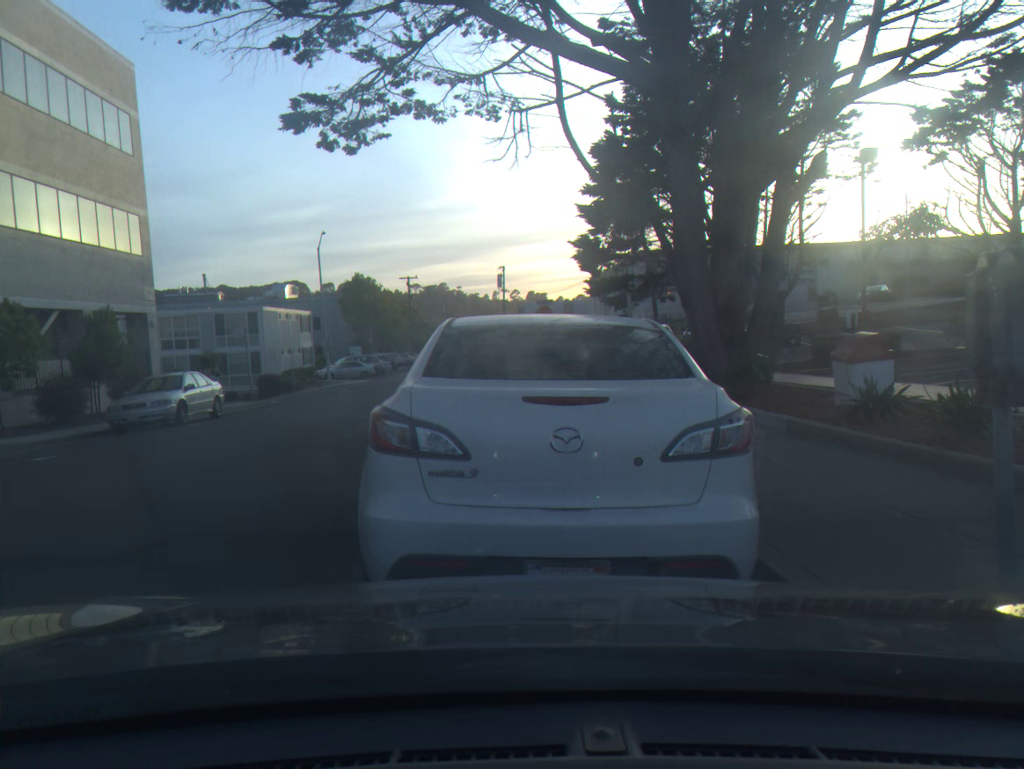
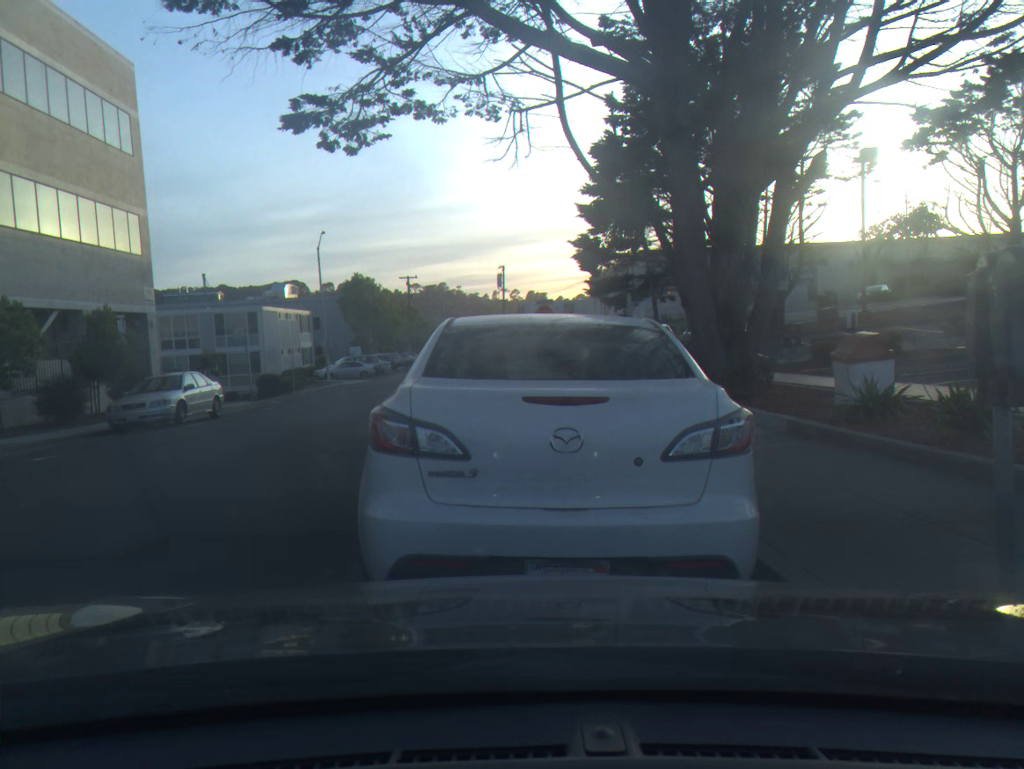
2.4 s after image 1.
(0.0, 0.0) m; 0°
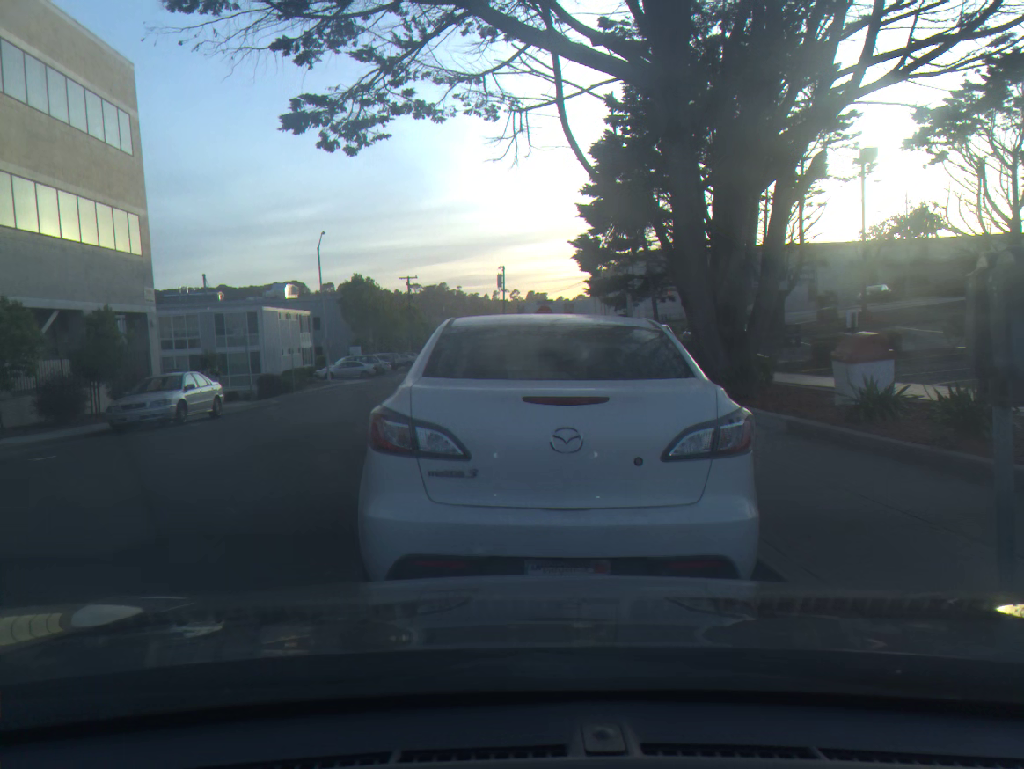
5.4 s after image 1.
(0.0, 0.0) m; 0°
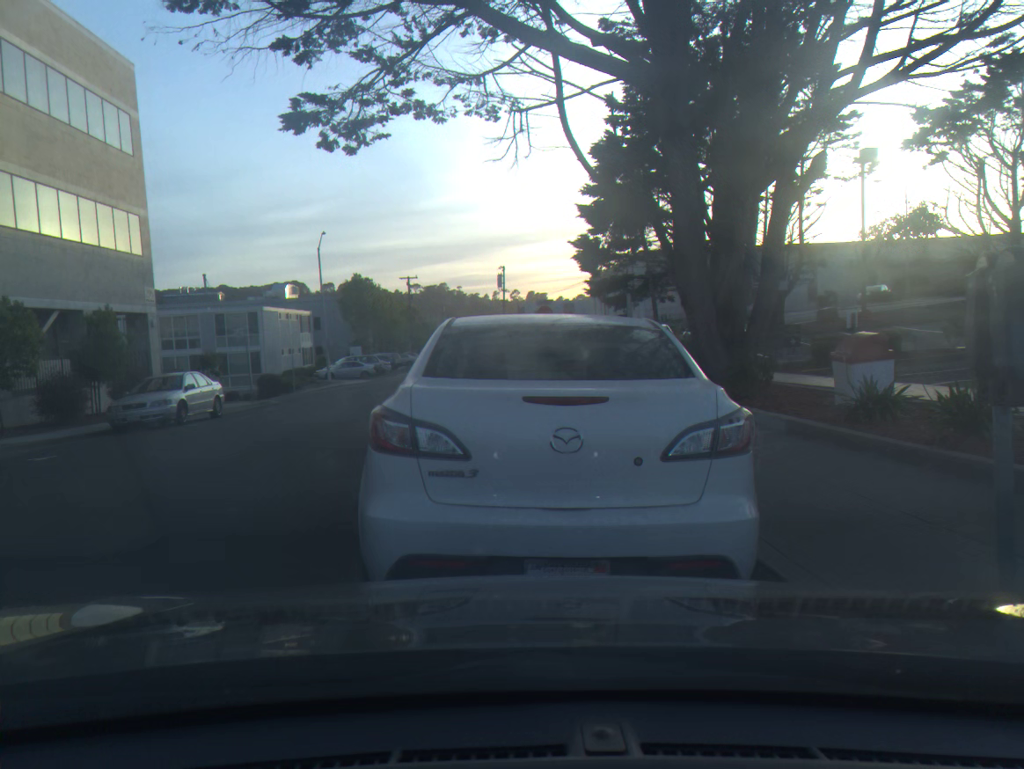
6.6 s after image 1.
(0.0, 0.0) m; 0°
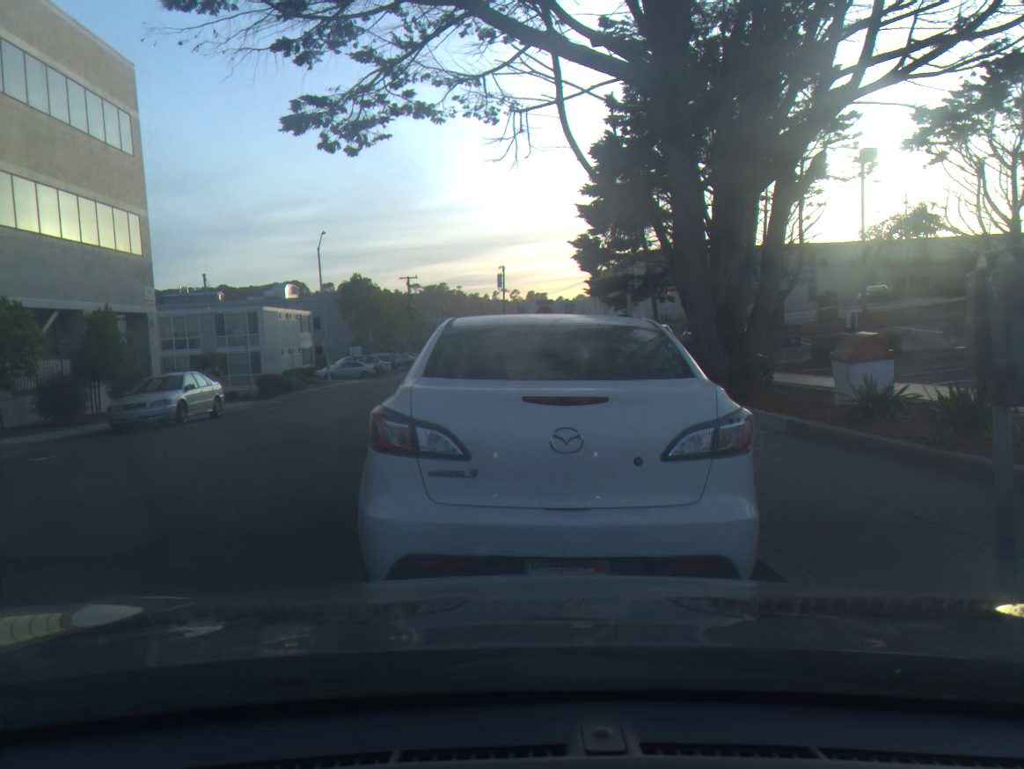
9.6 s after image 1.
(0.0, 0.0) m; 0°
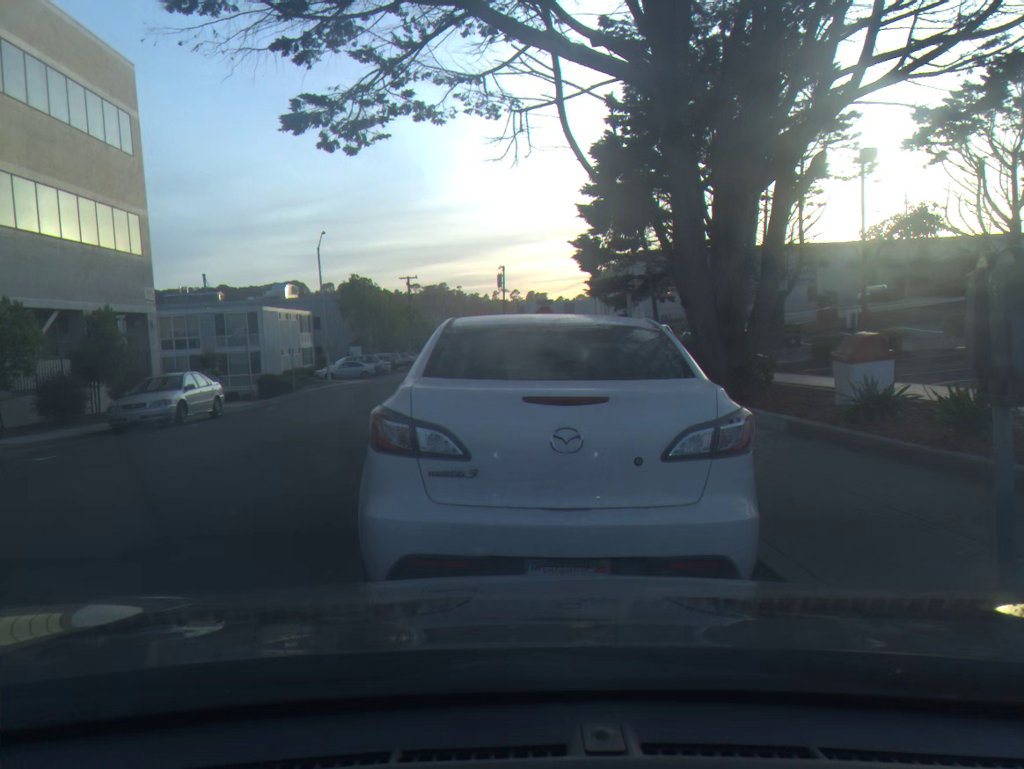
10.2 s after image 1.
(0.0, 0.0) m; 0°
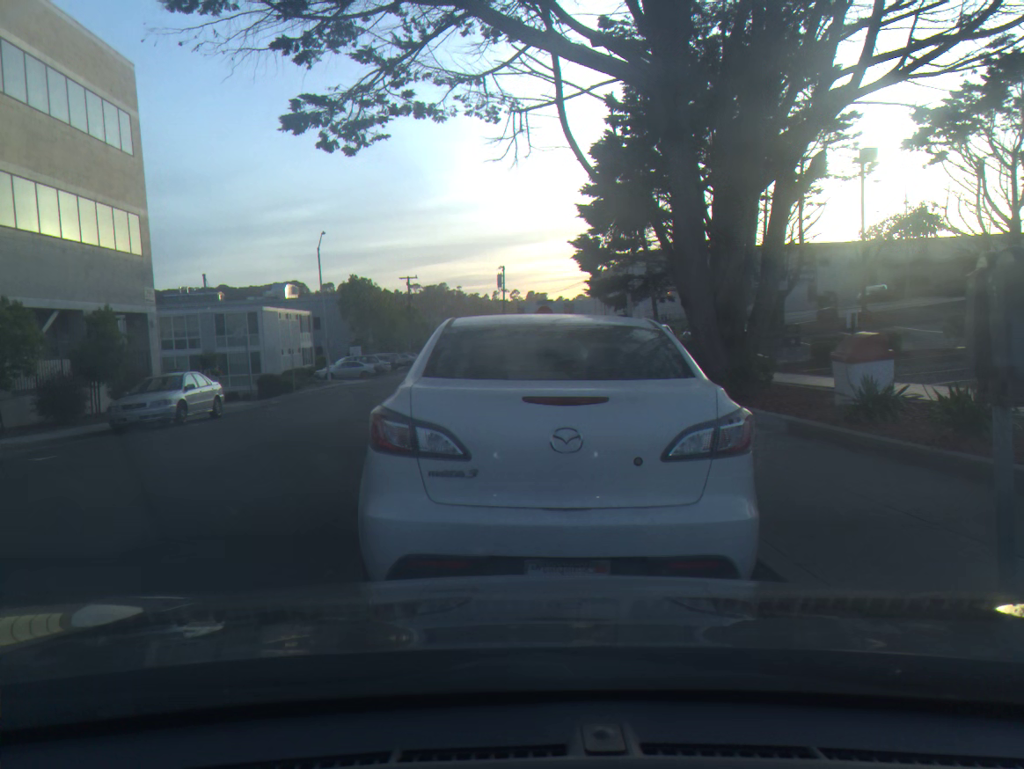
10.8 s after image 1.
(0.0, 0.0) m; 0°
